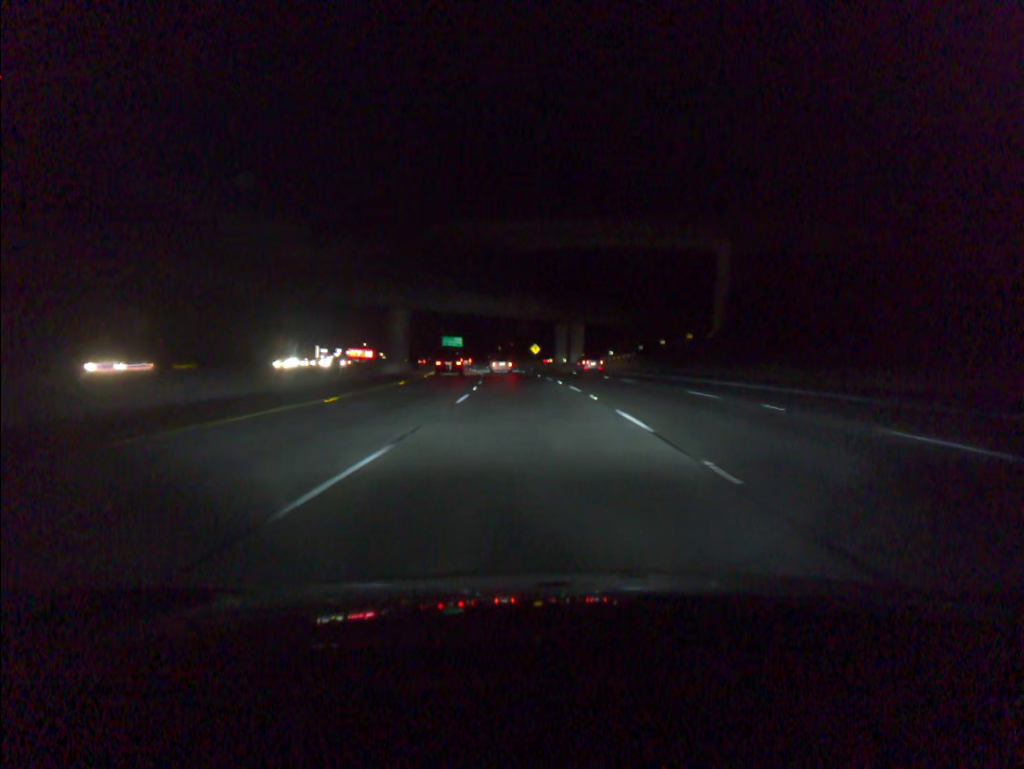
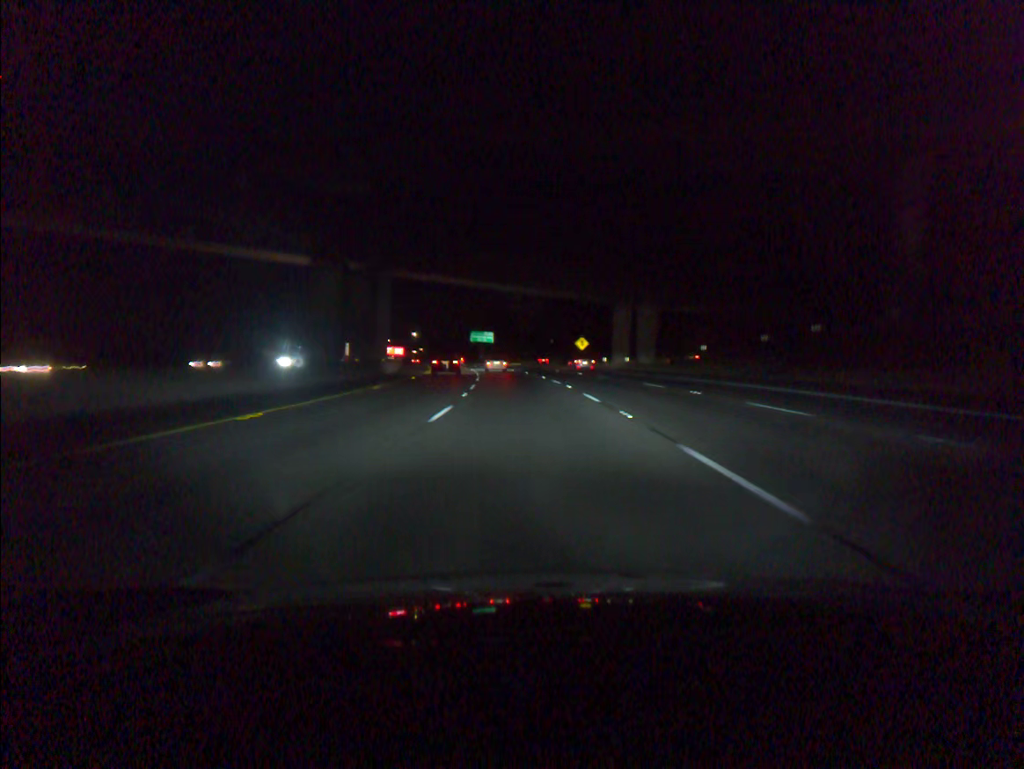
(-0.9, +35.9) m; -3°
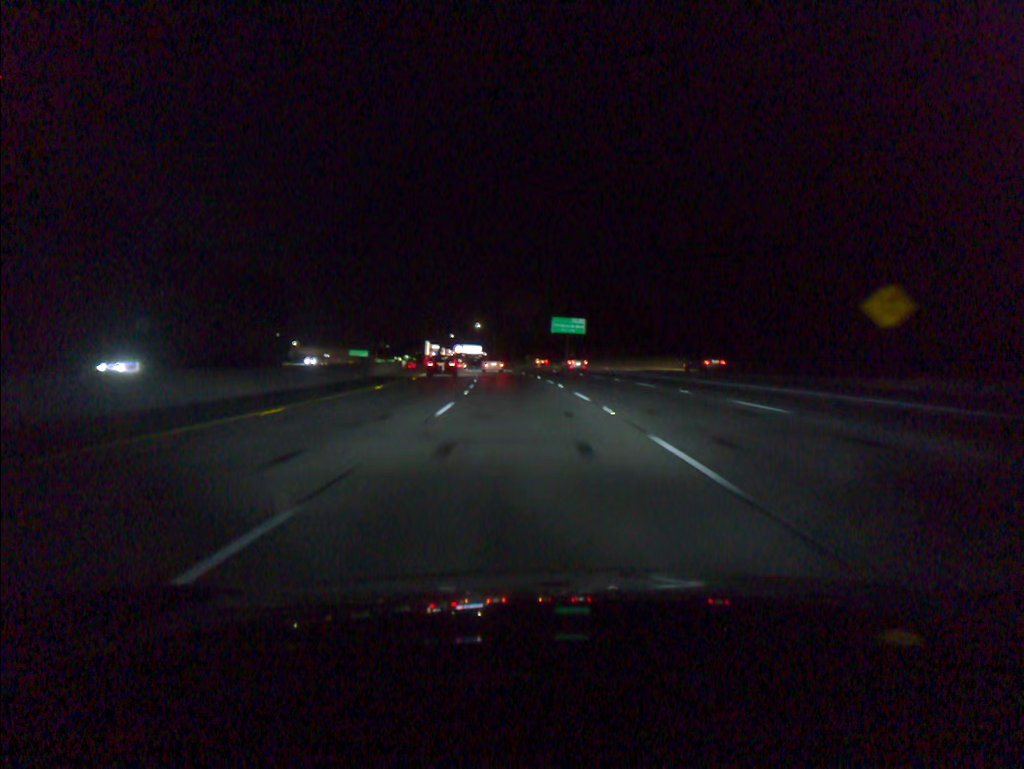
(-4.0, +71.4) m; -7°
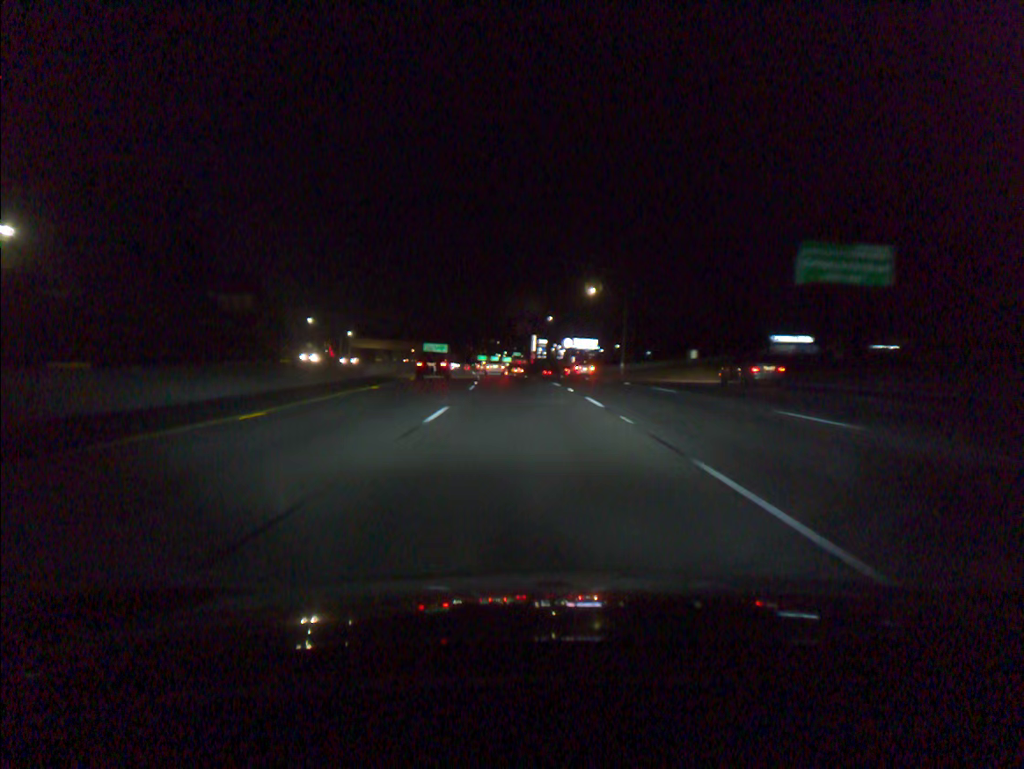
(-6.7, +89.6) m; -8°
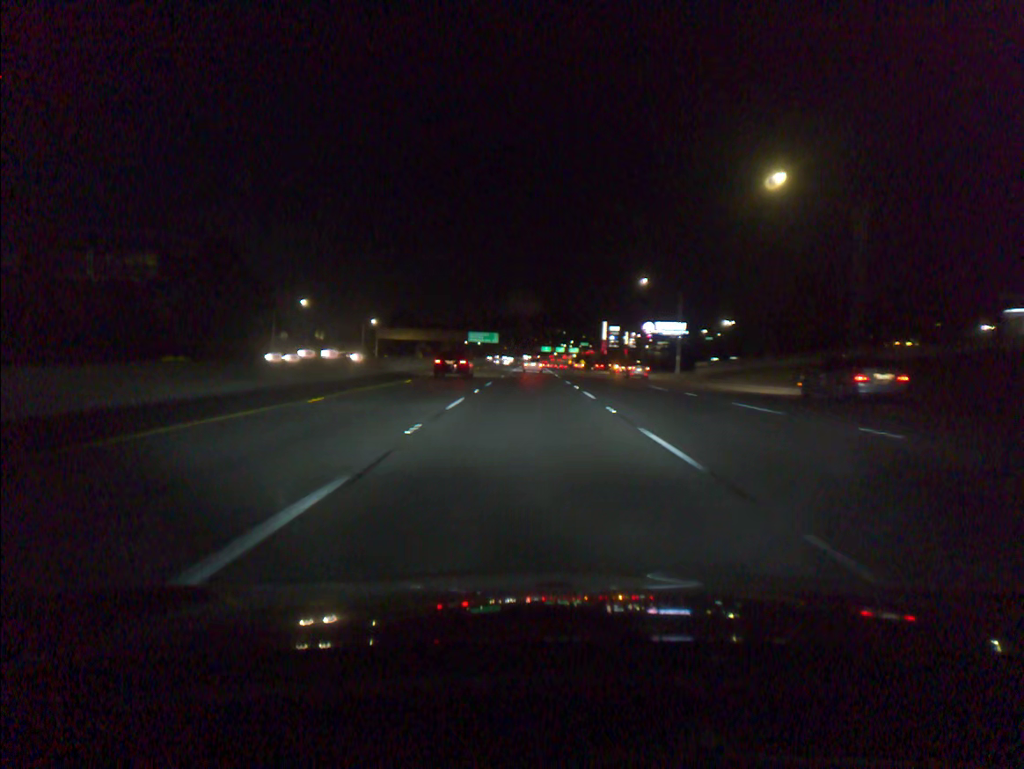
(-2.3, +54.2) m; -5°
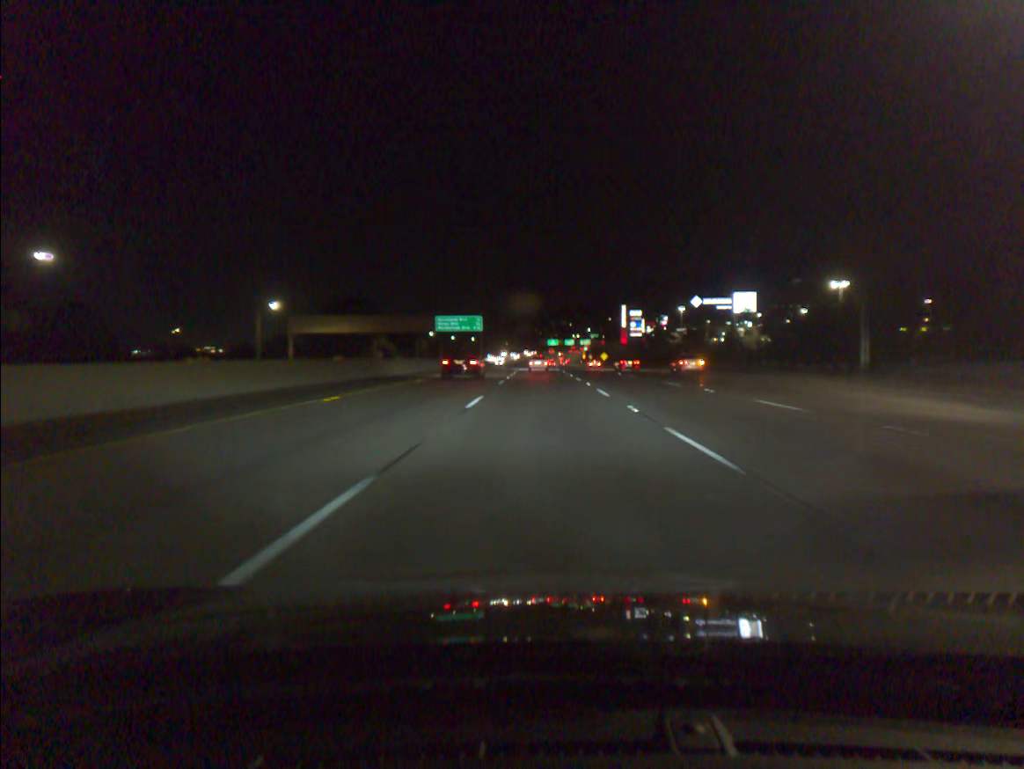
(-1.0, +73.1) m; 0°
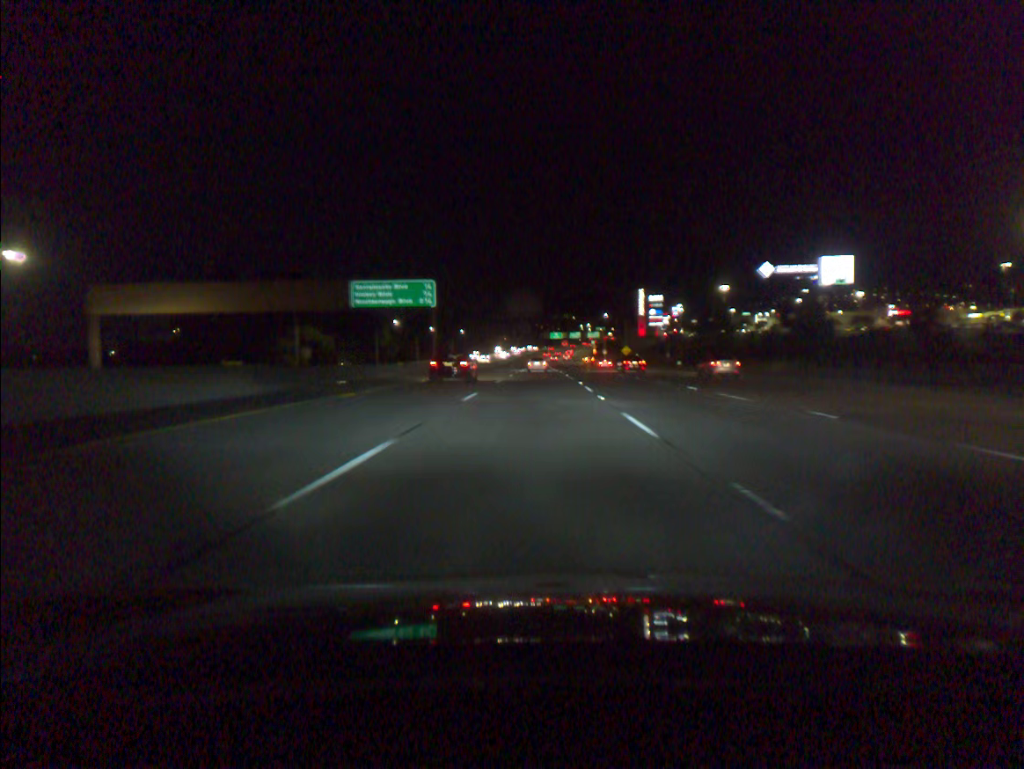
(+0.1, +55.2) m; 0°
